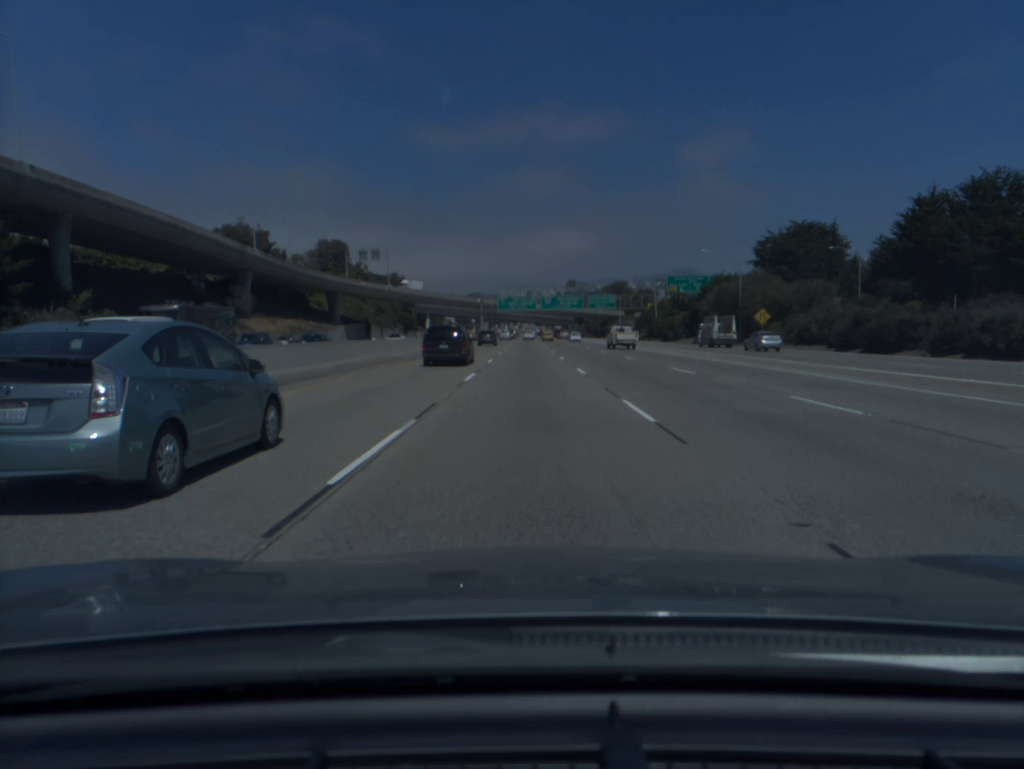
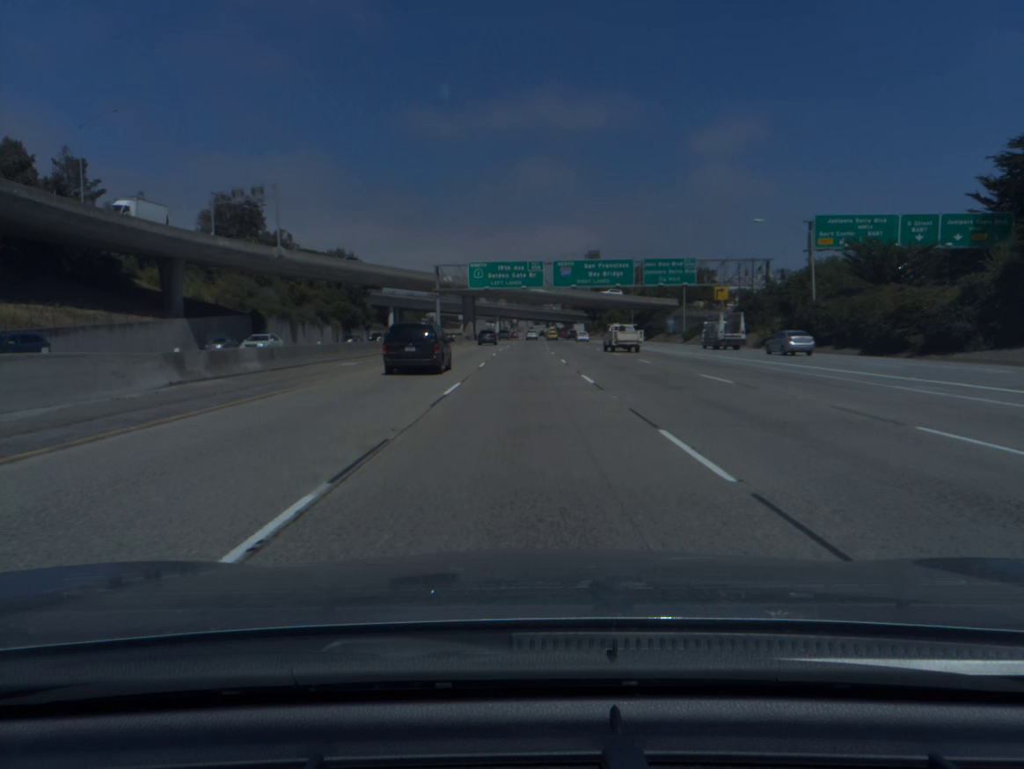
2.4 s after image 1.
(+0.2, +75.6) m; 0°
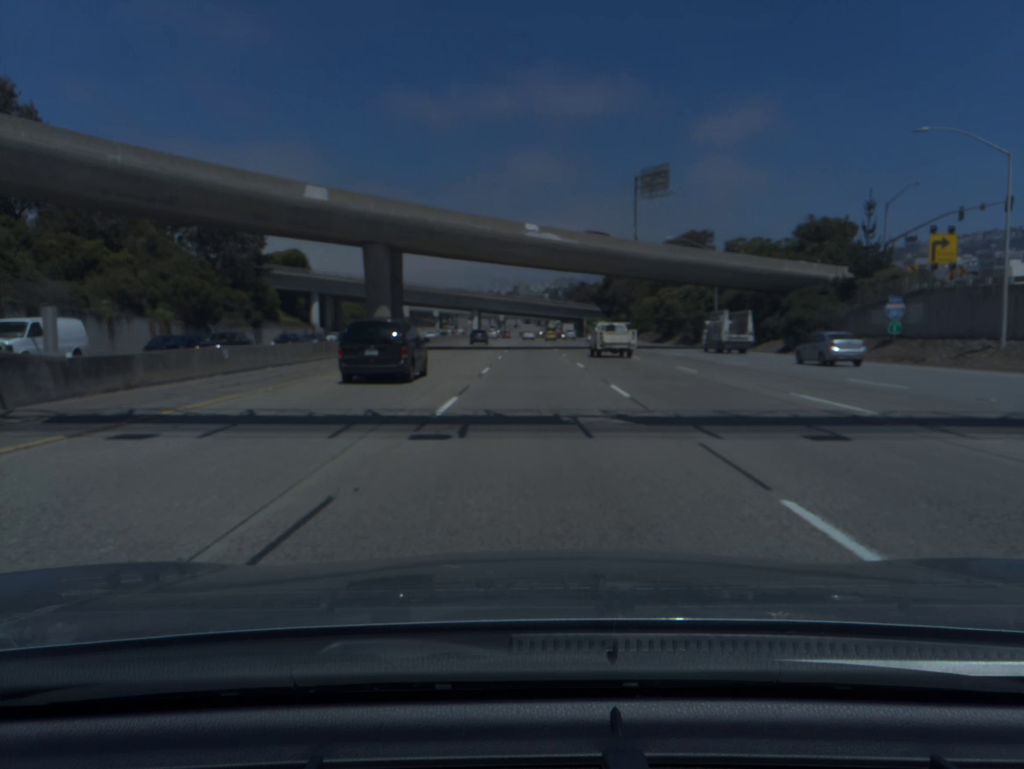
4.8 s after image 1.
(+0.1, +75.7) m; +1°
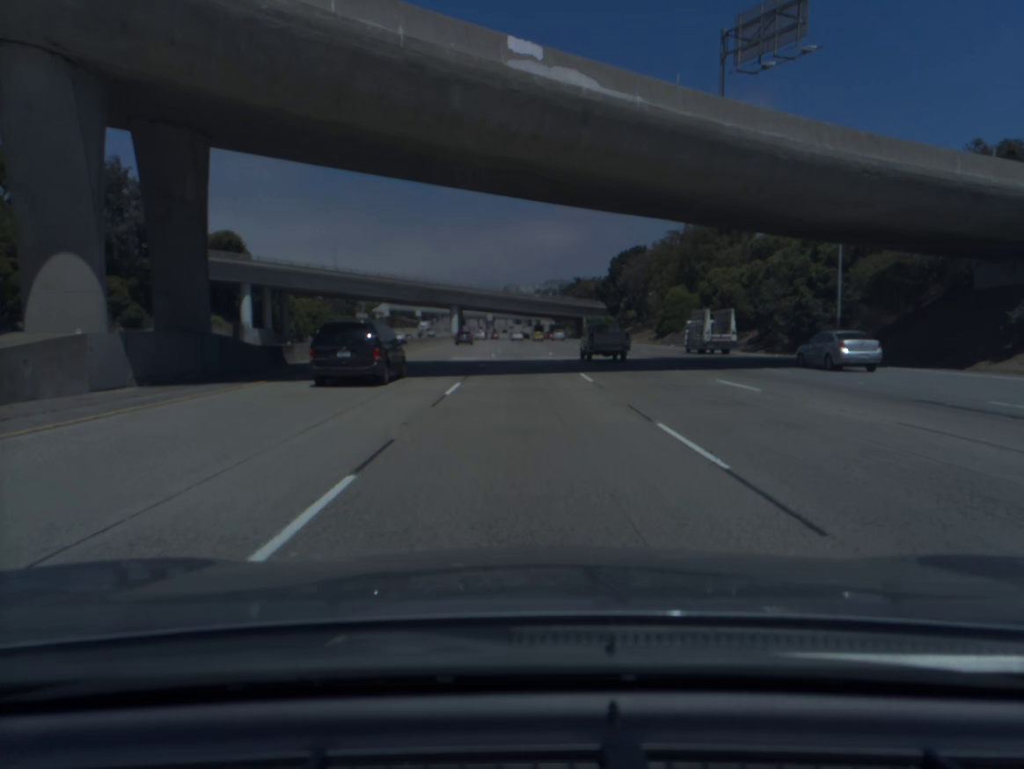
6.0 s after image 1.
(+0.3, +37.9) m; +1°
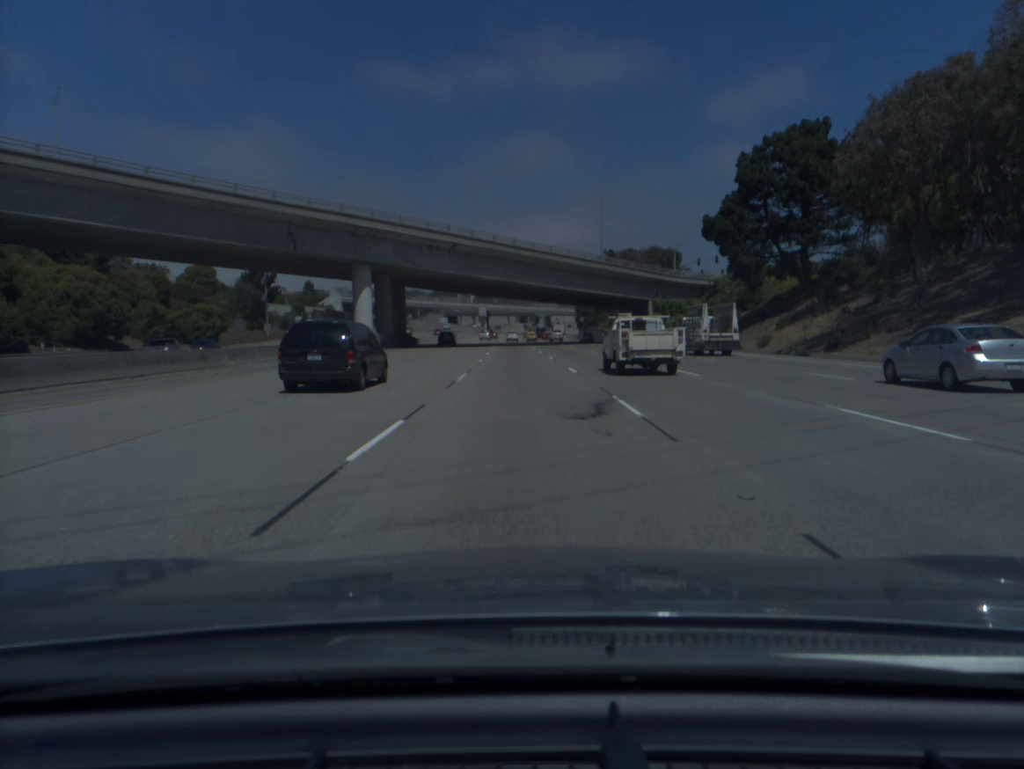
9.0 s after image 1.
(-0.3, +94.9) m; 0°
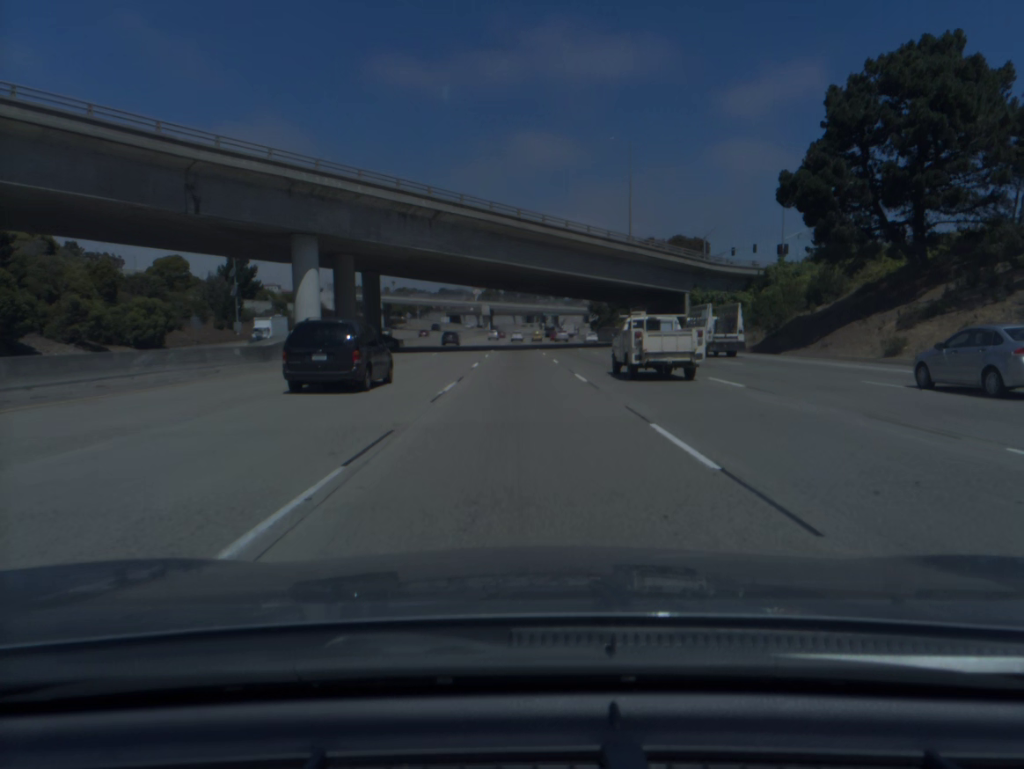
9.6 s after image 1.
(-0.1, +18.9) m; 0°
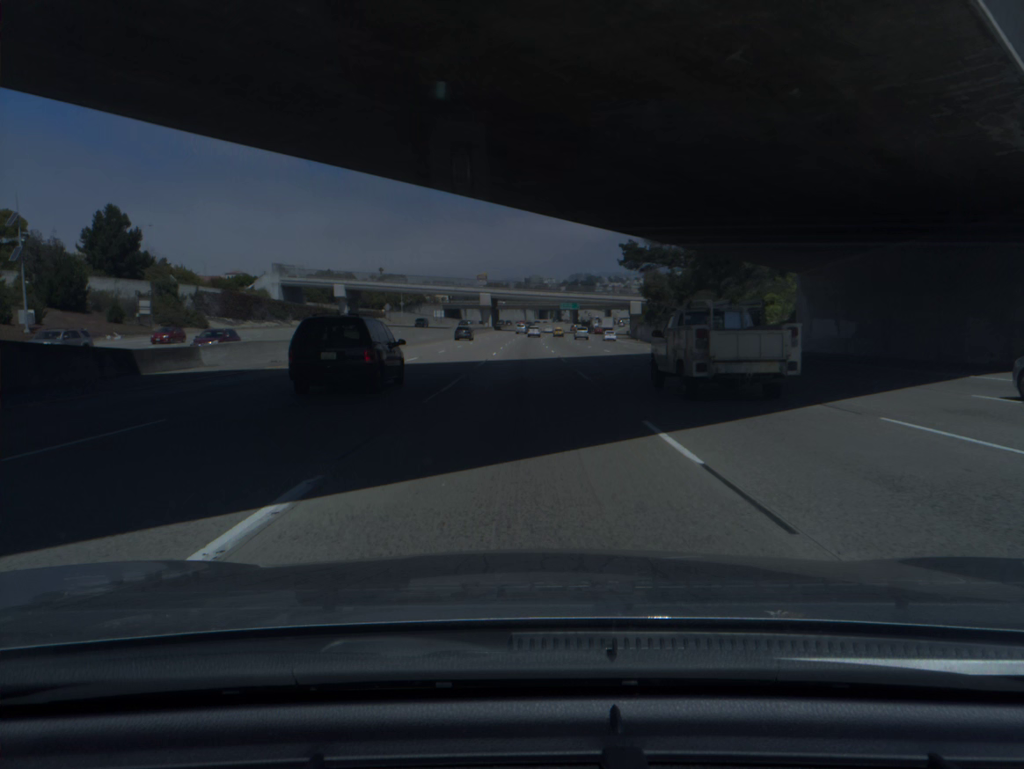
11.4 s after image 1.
(-0.4, +56.6) m; -1°
